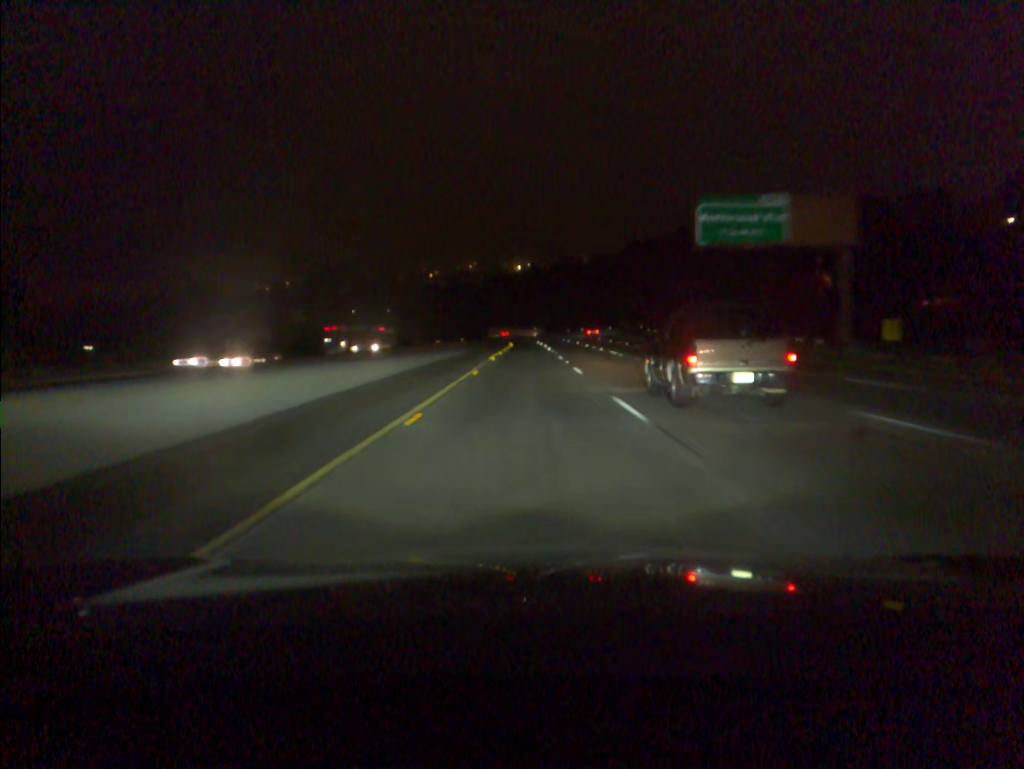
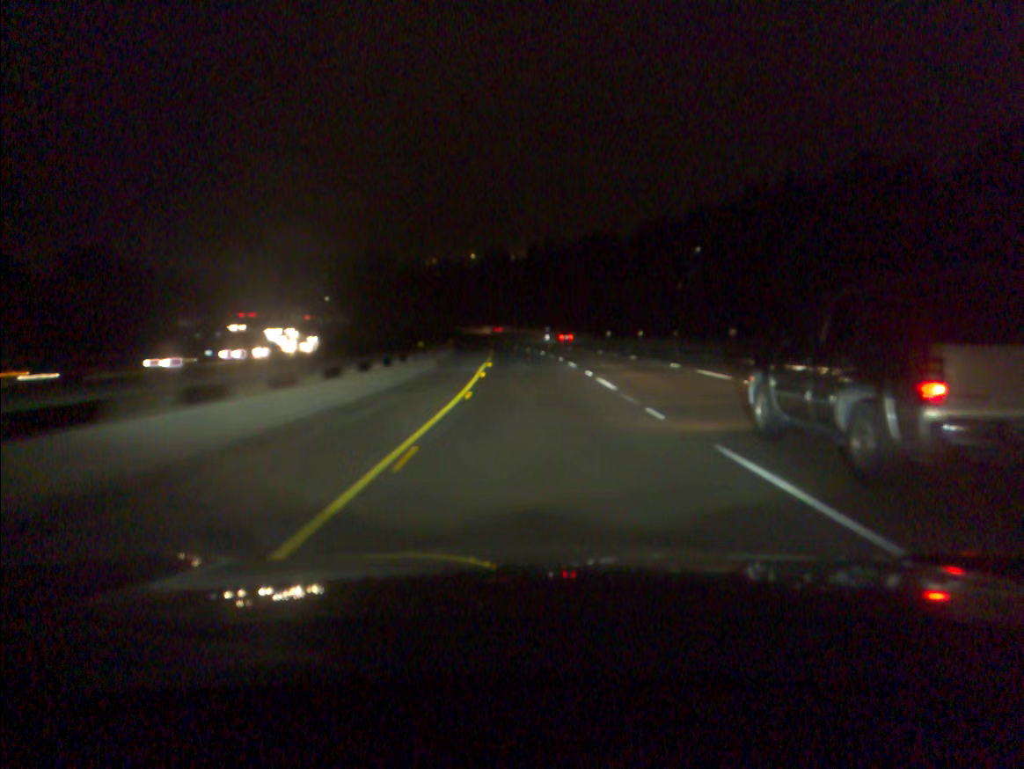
(-0.1, +78.4) m; -1°
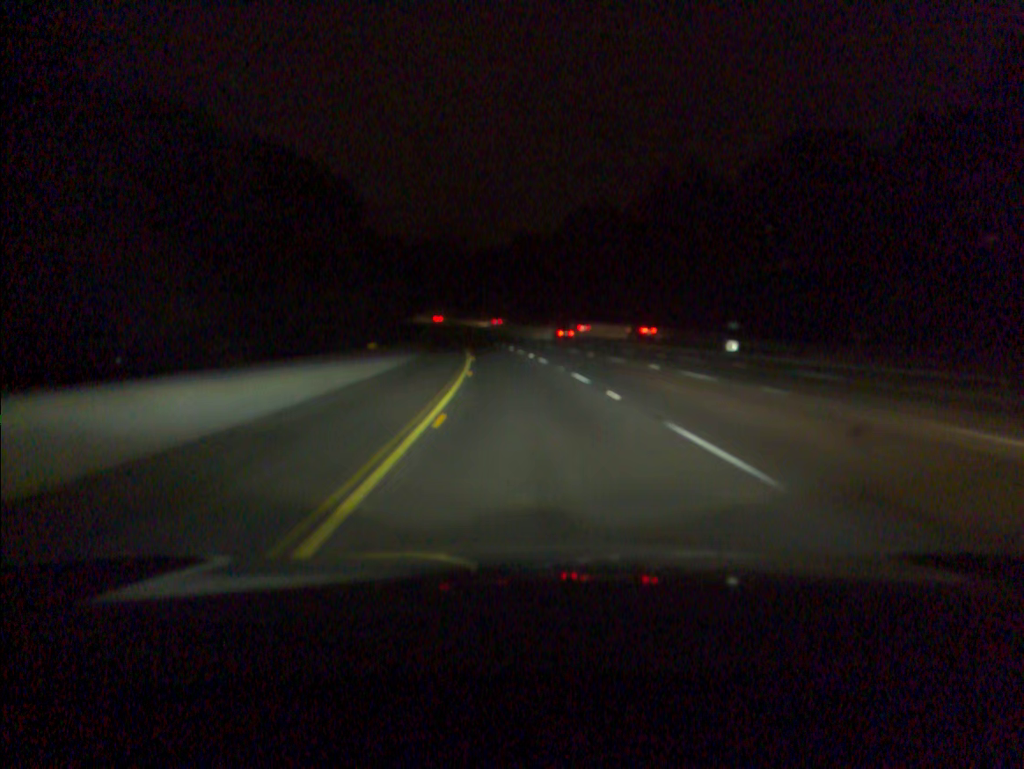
(-4.2, +97.0) m; -6°
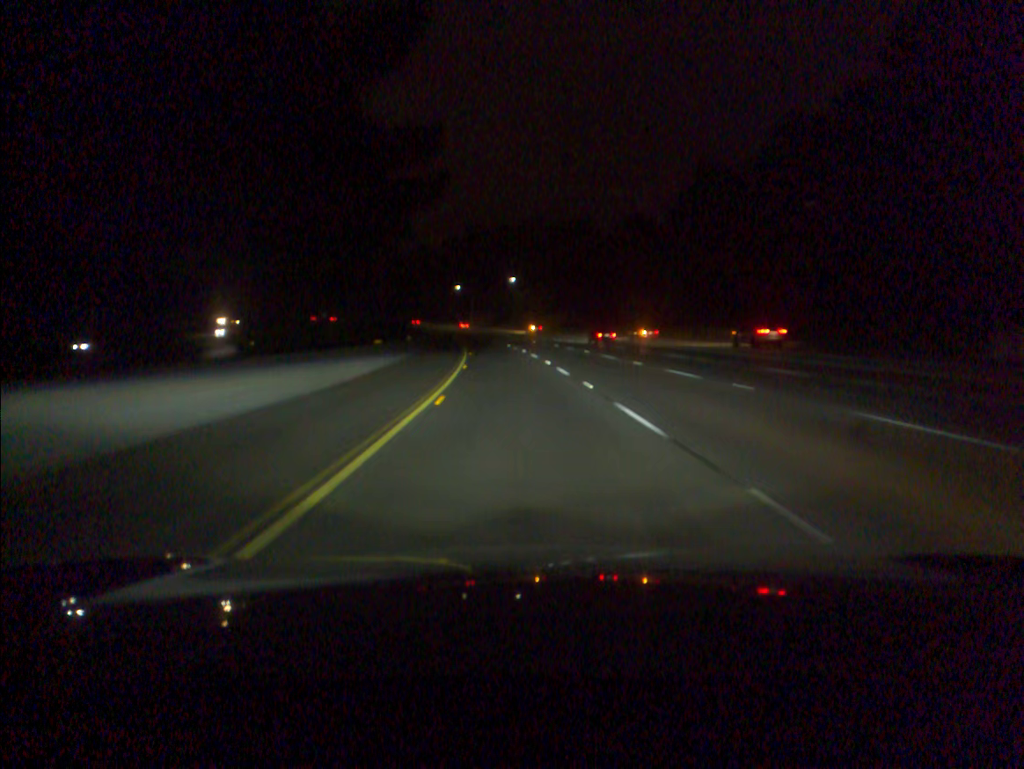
(-7.9, +97.9) m; -9°
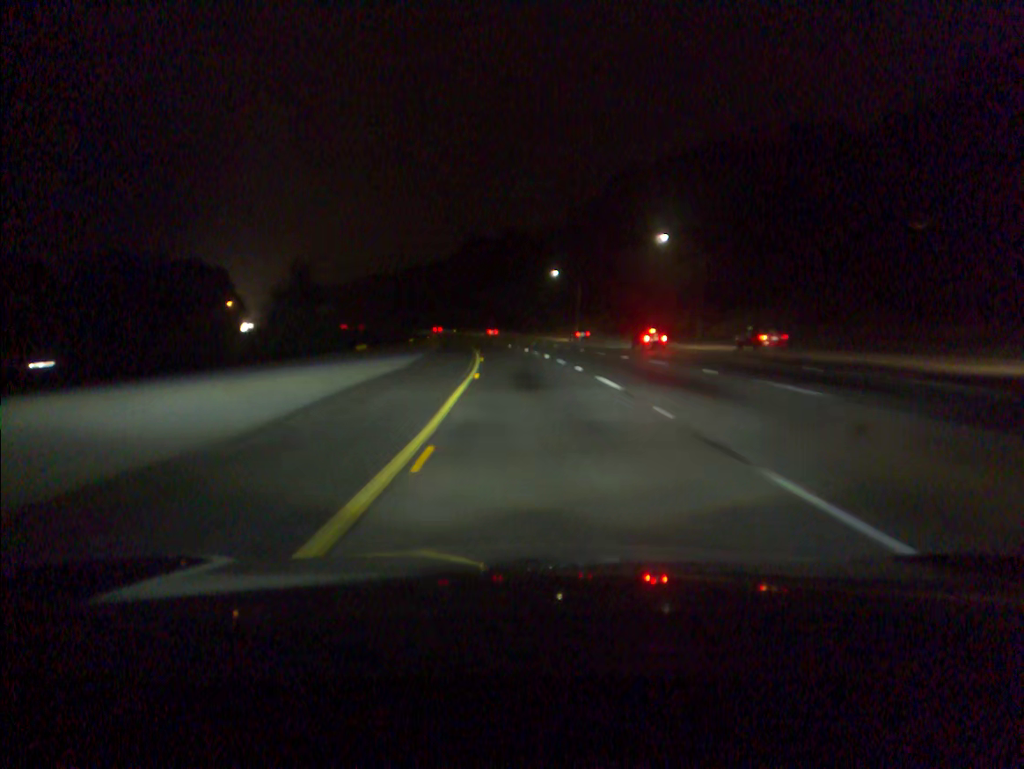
(-5.5, +80.1) m; -8°
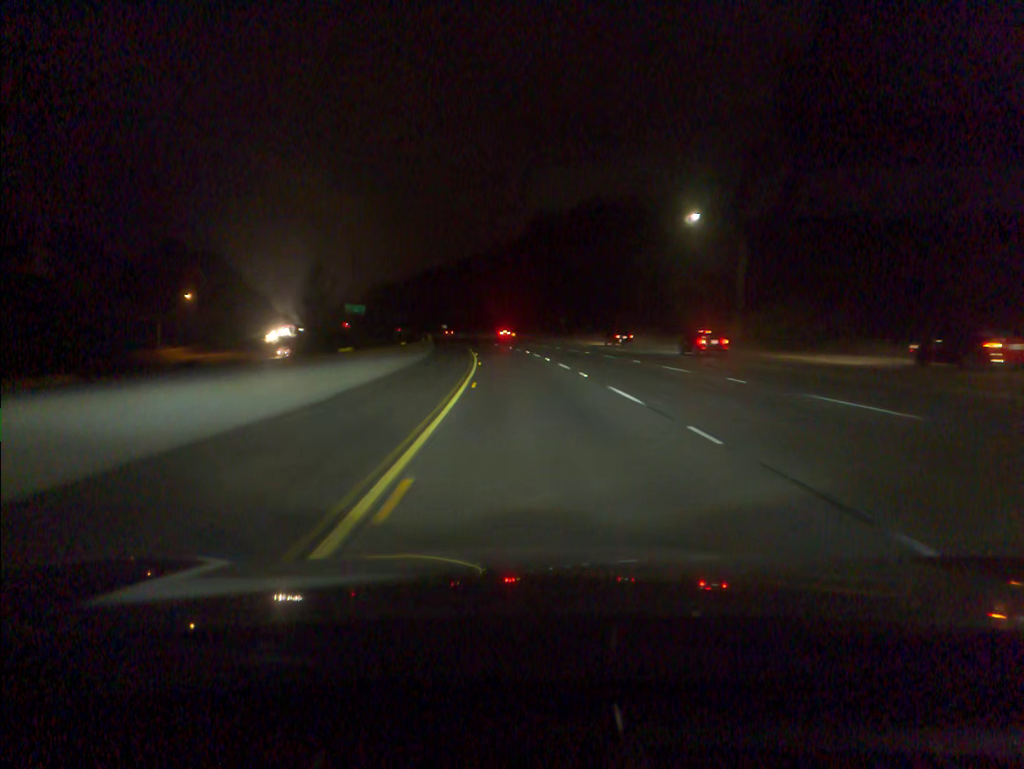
(-2.7, +60.3) m; -5°
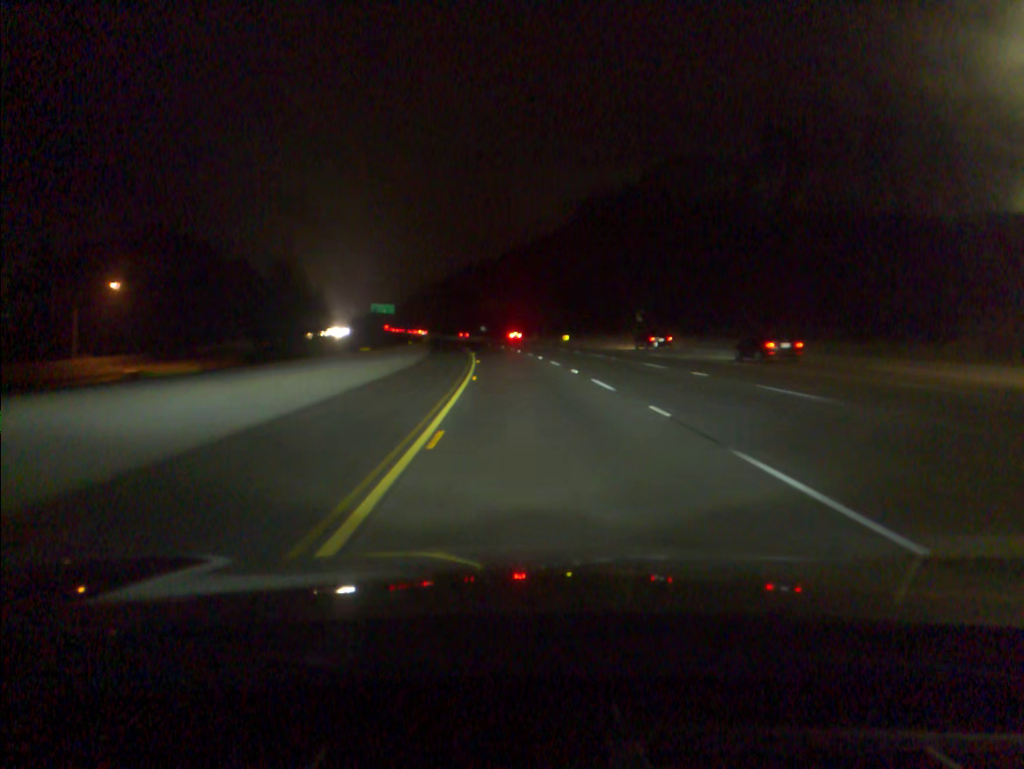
(-1.3, +40.2) m; -4°
